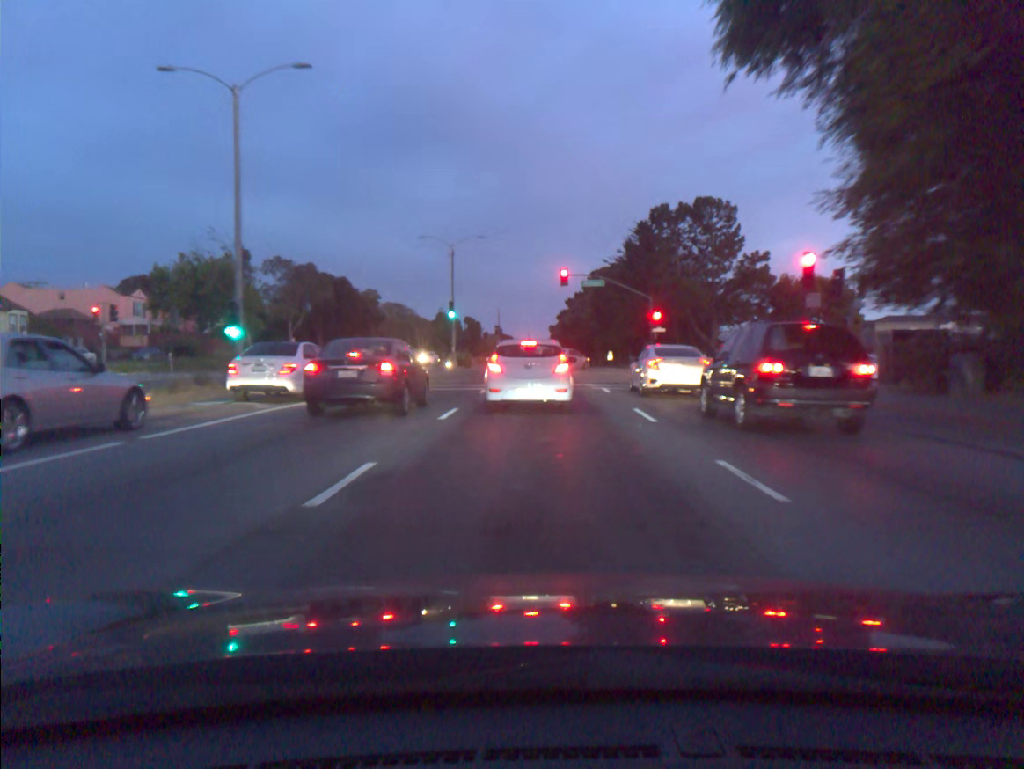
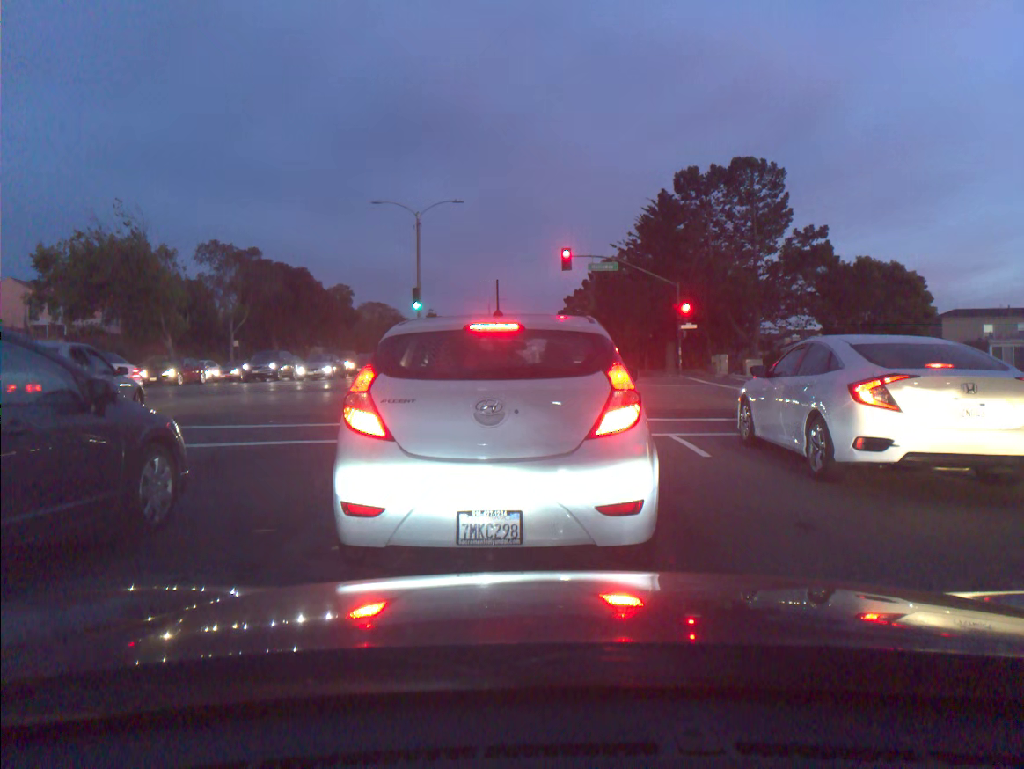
(0.0, +14.3) m; 0°
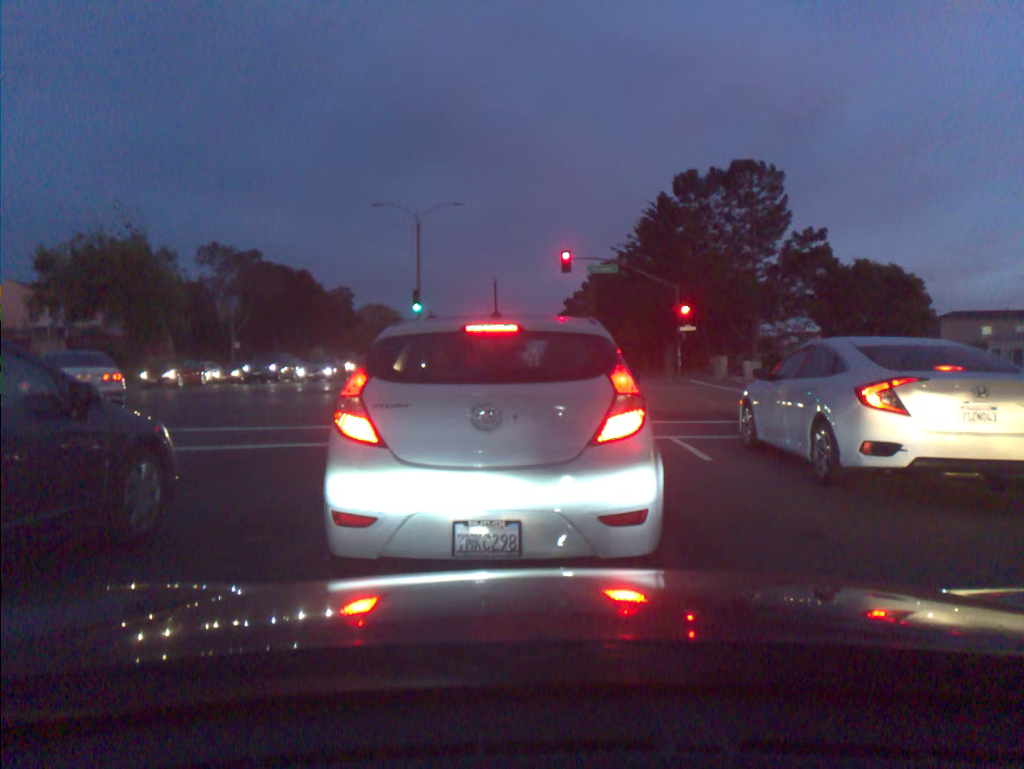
(0.0, +0.2) m; 0°
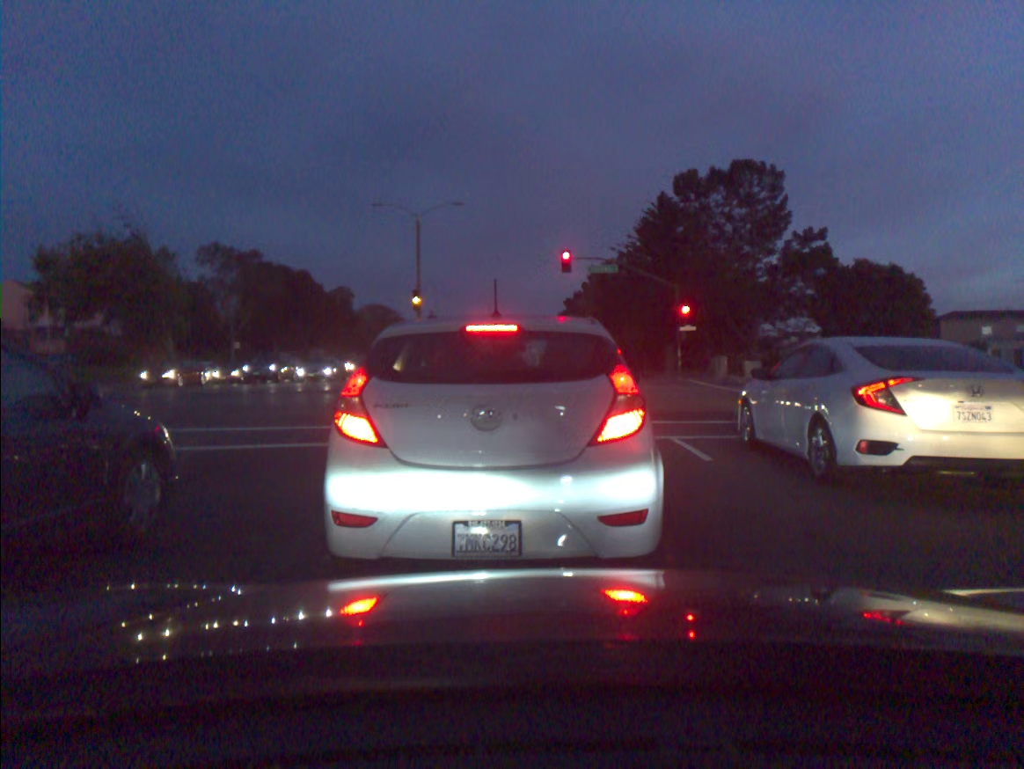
(0.0, +0.1) m; 0°
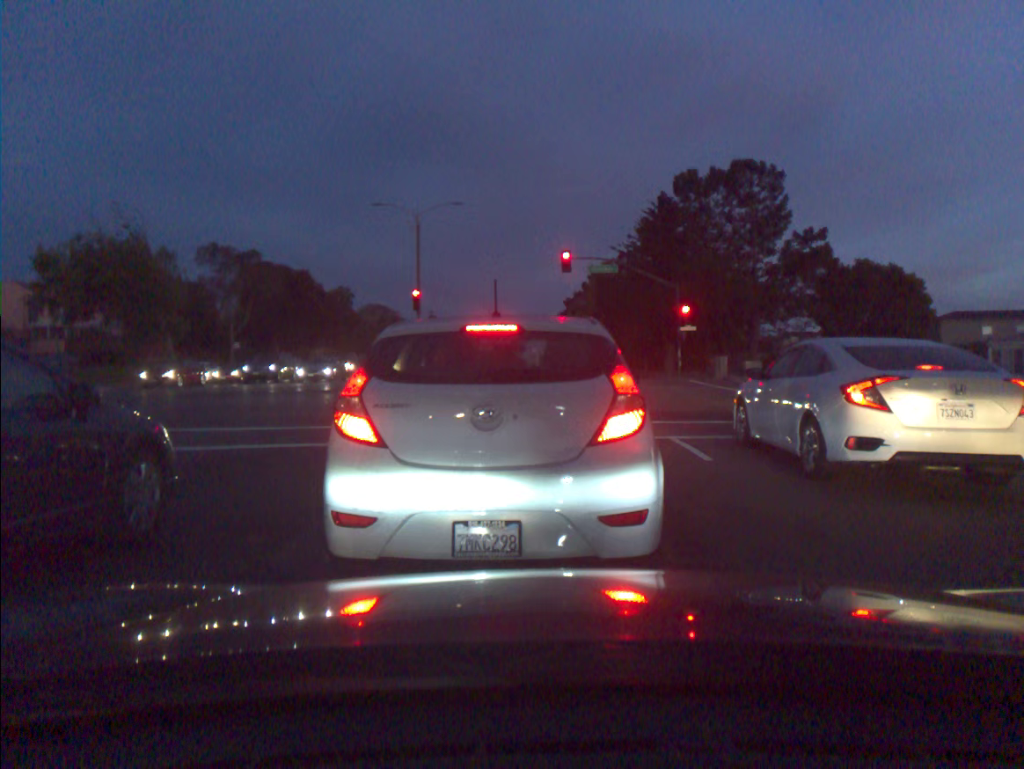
(0.0, 0.0) m; 0°
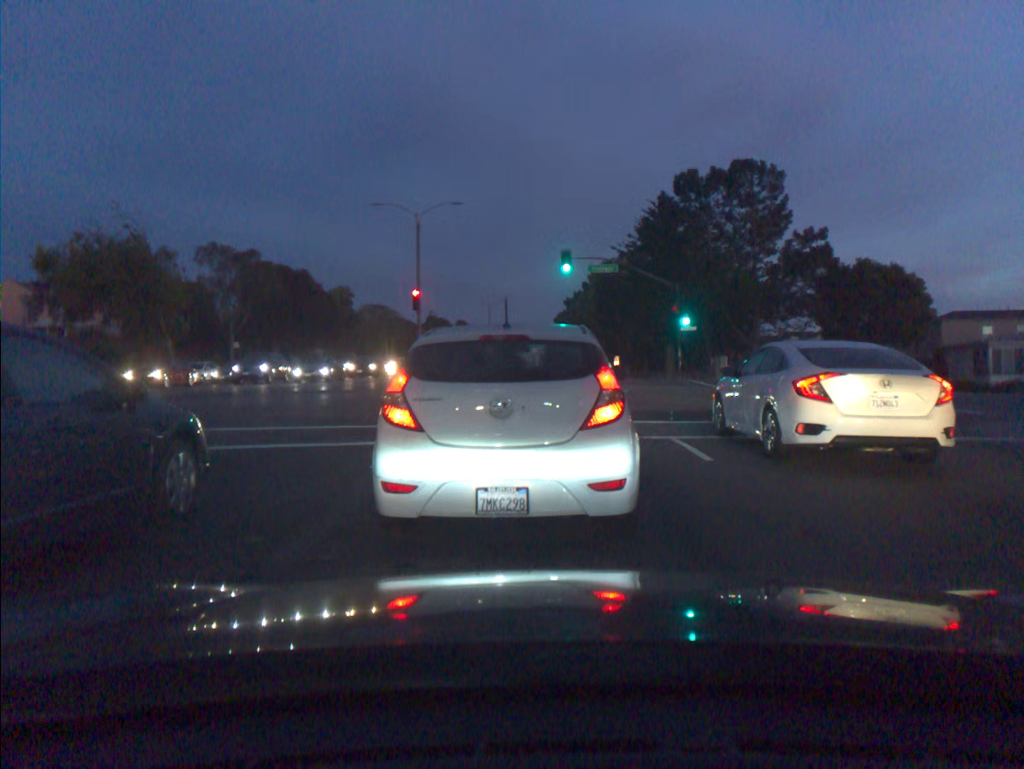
(-0.1, +0.1) m; 0°
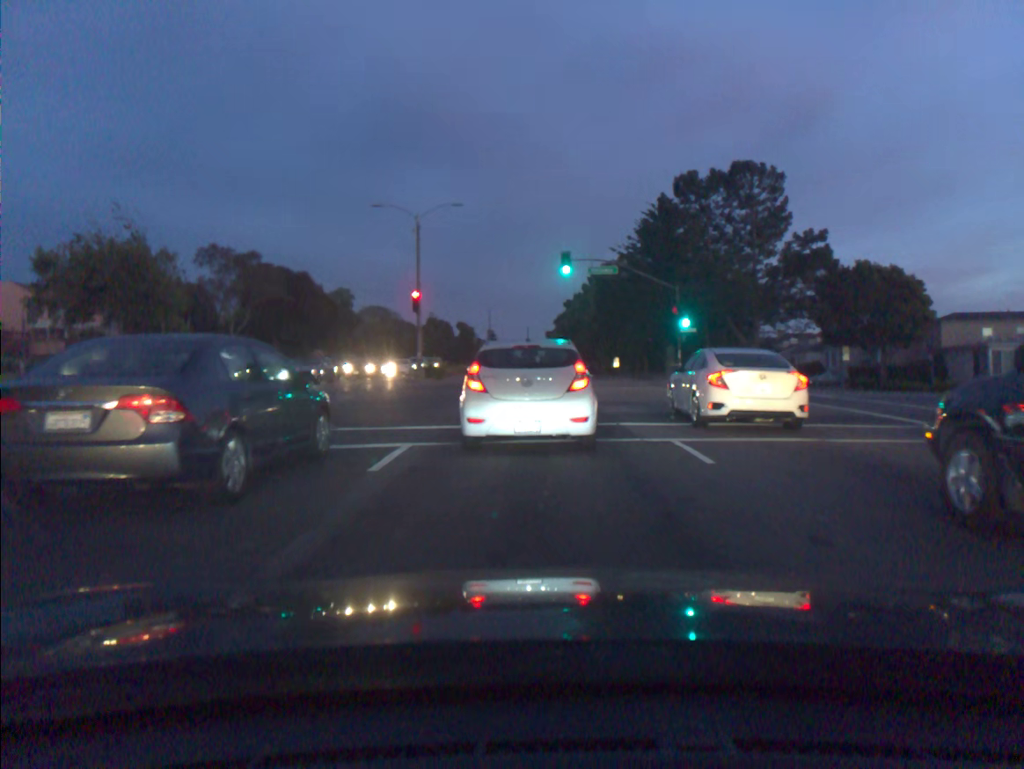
(0.0, +0.1) m; 0°
